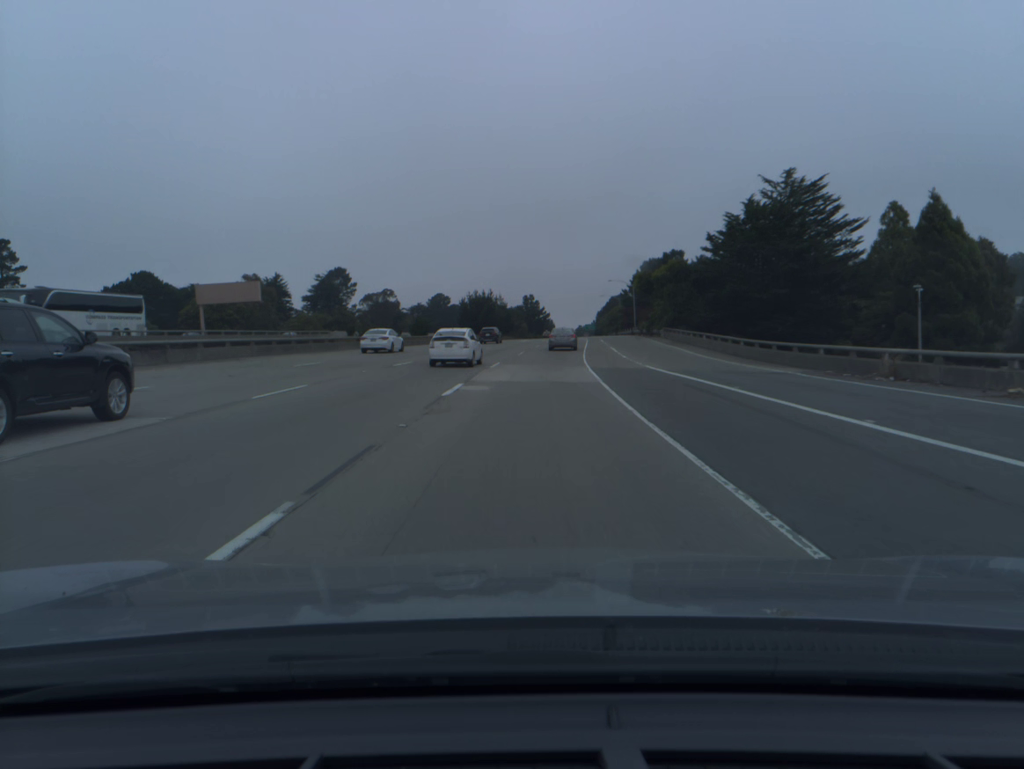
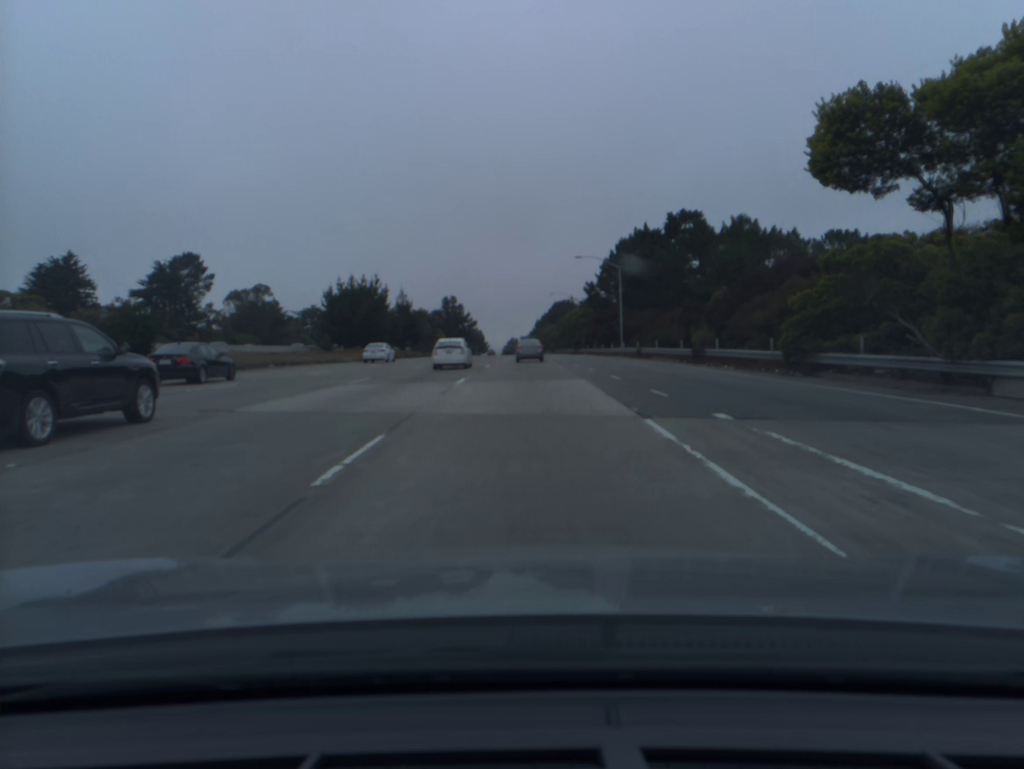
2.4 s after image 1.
(+3.5, +66.8) m; +5°
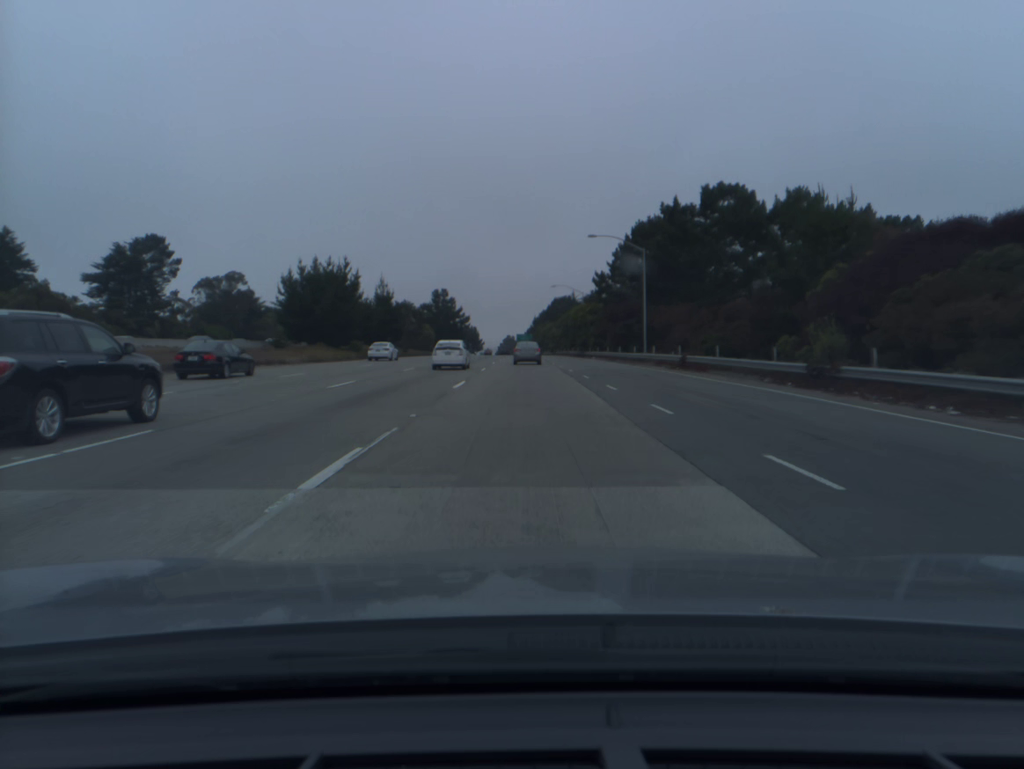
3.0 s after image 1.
(0.0, +16.6) m; 0°
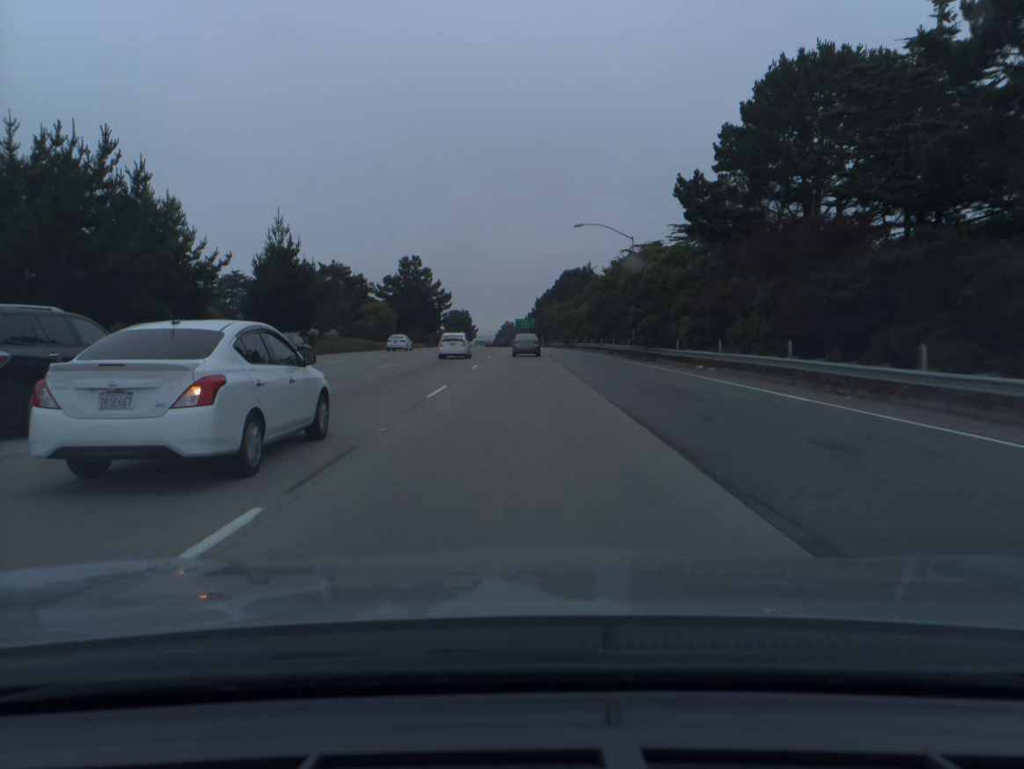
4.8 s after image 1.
(+0.2, +49.9) m; 0°
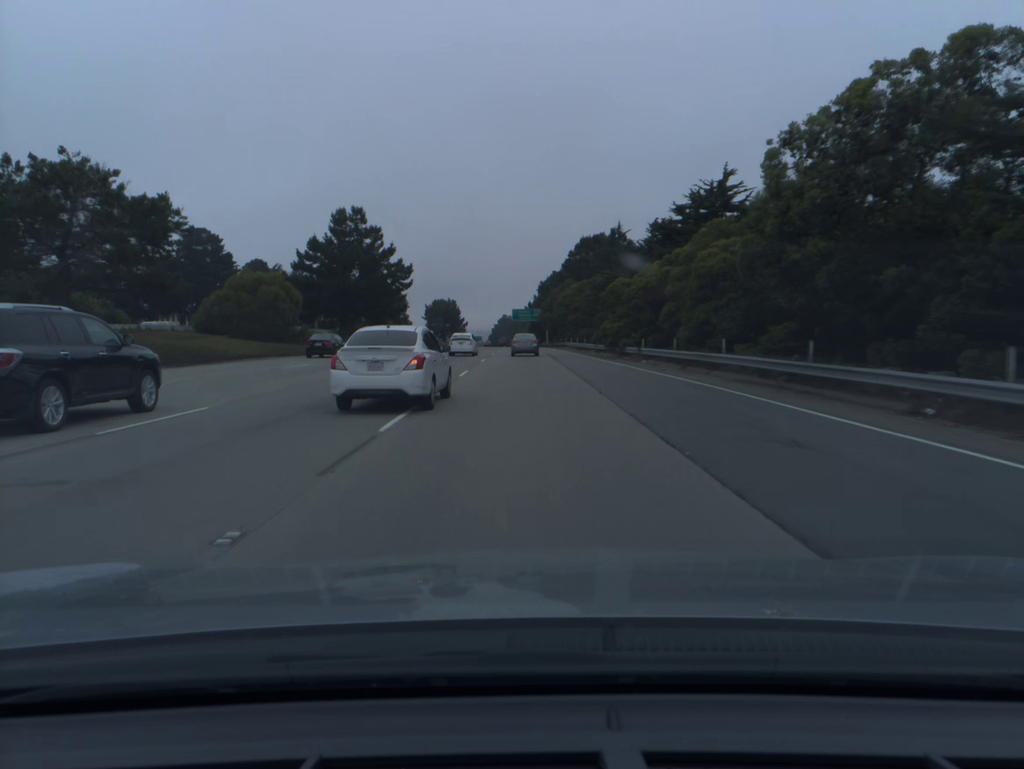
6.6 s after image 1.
(-0.1, +50.0) m; 0°
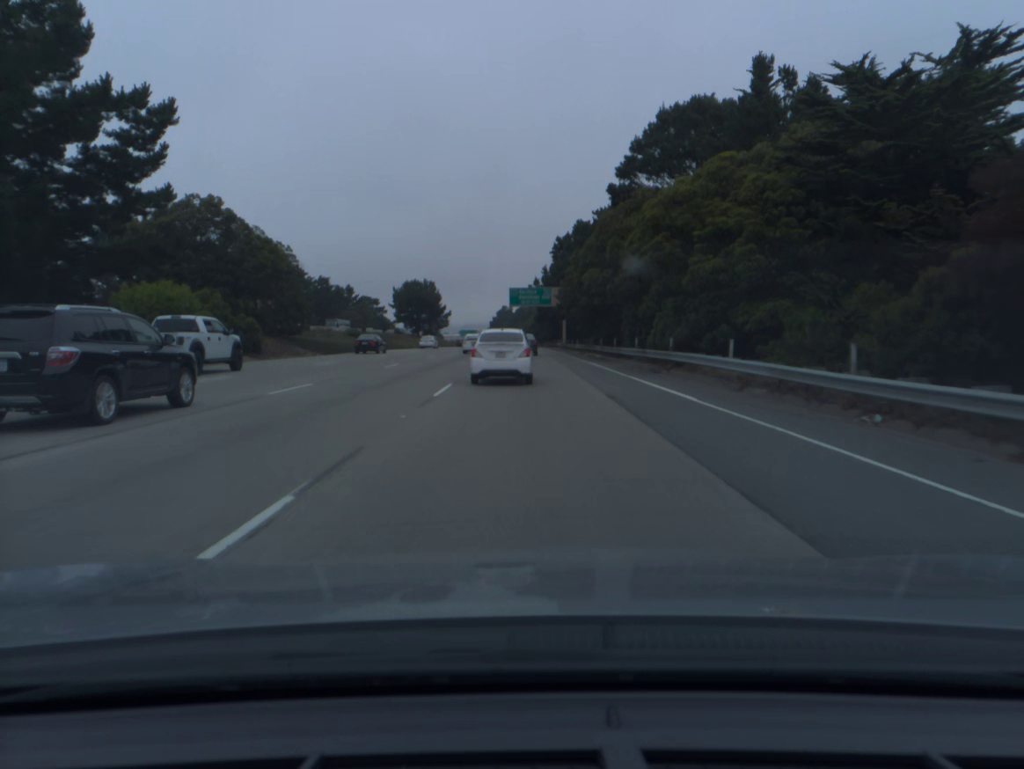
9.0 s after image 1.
(-0.2, +66.5) m; 0°
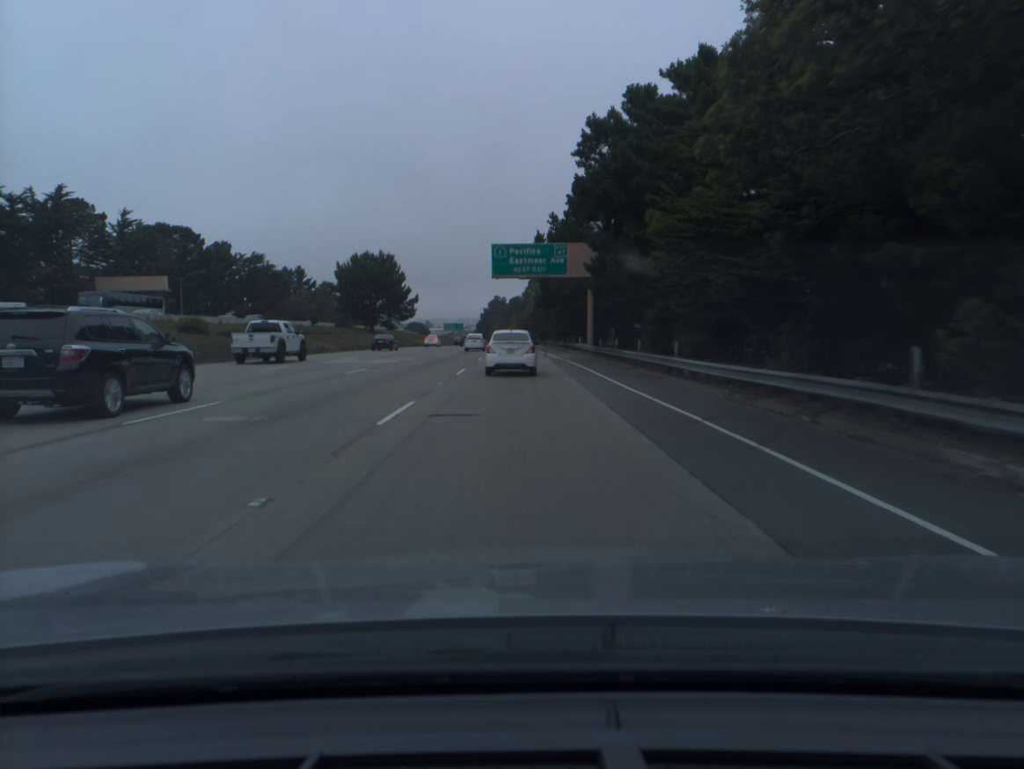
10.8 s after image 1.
(+0.2, +49.5) m; 0°
